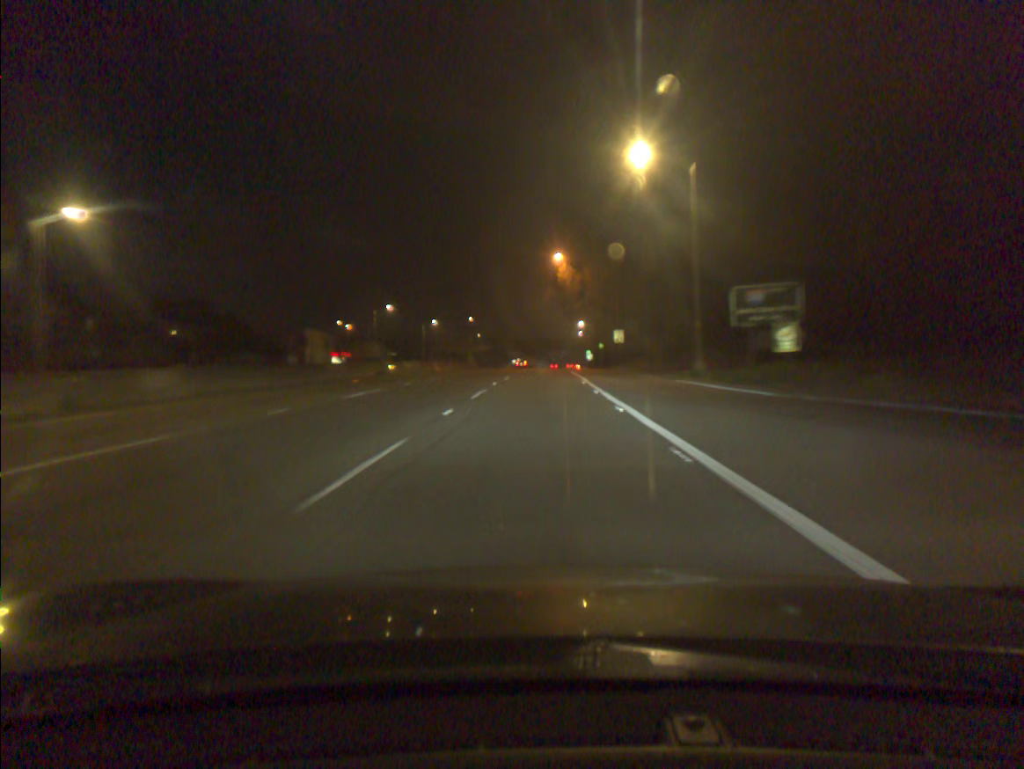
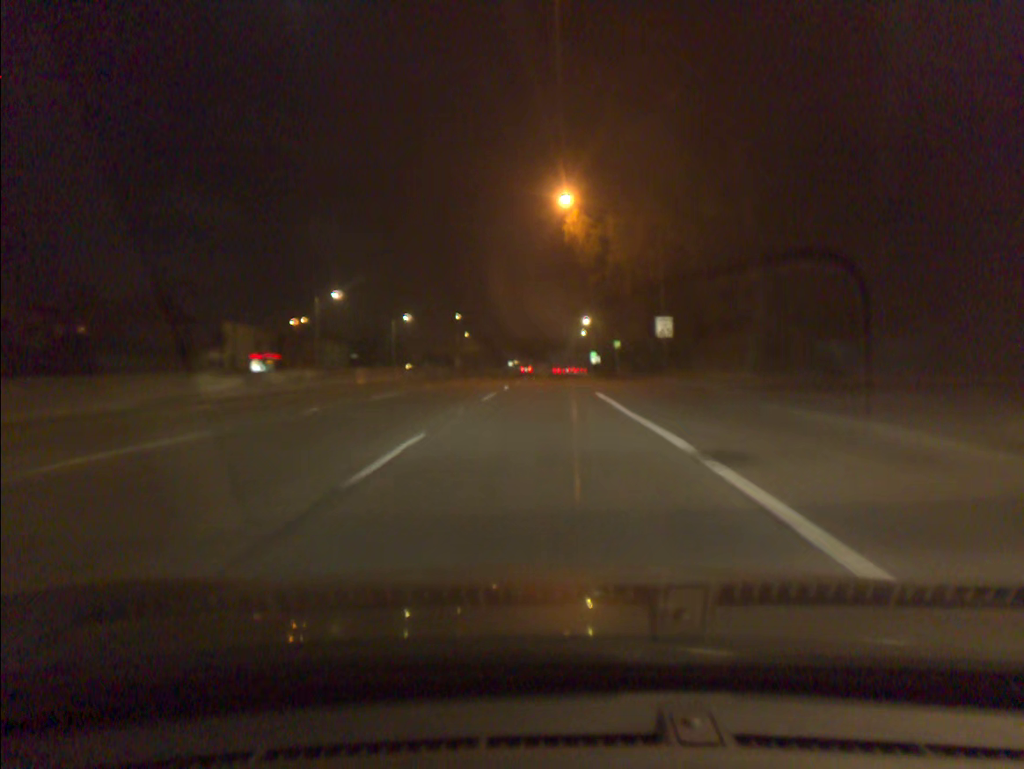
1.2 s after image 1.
(0.0, +28.3) m; 0°
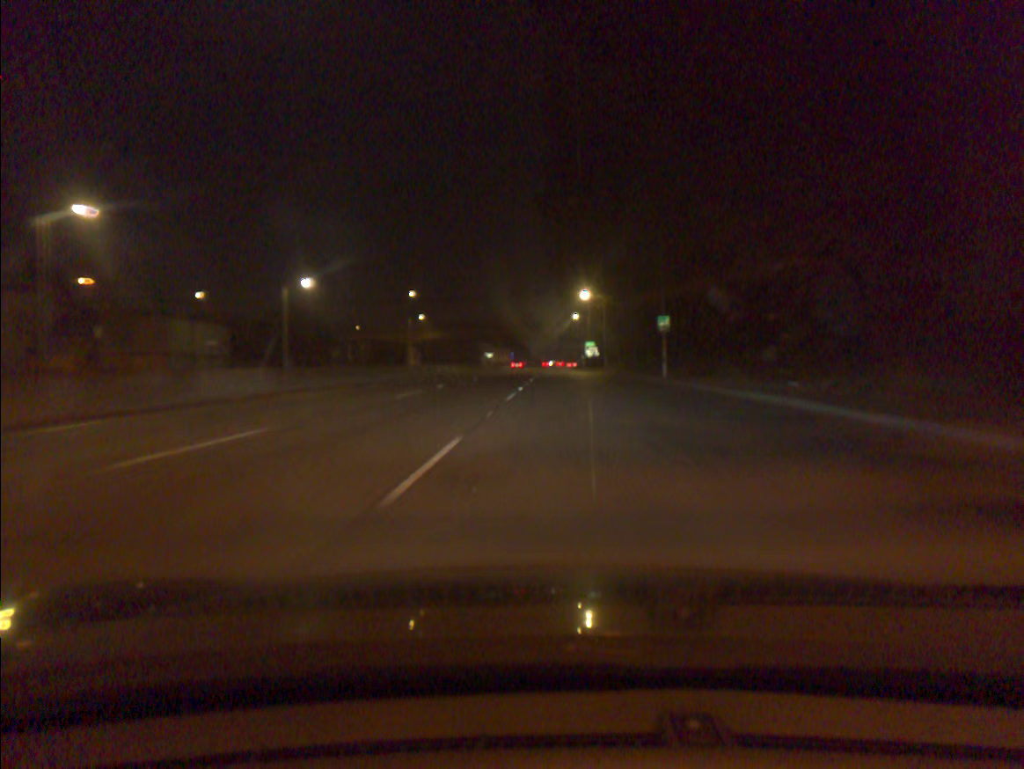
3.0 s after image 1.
(+0.3, +43.7) m; +1°
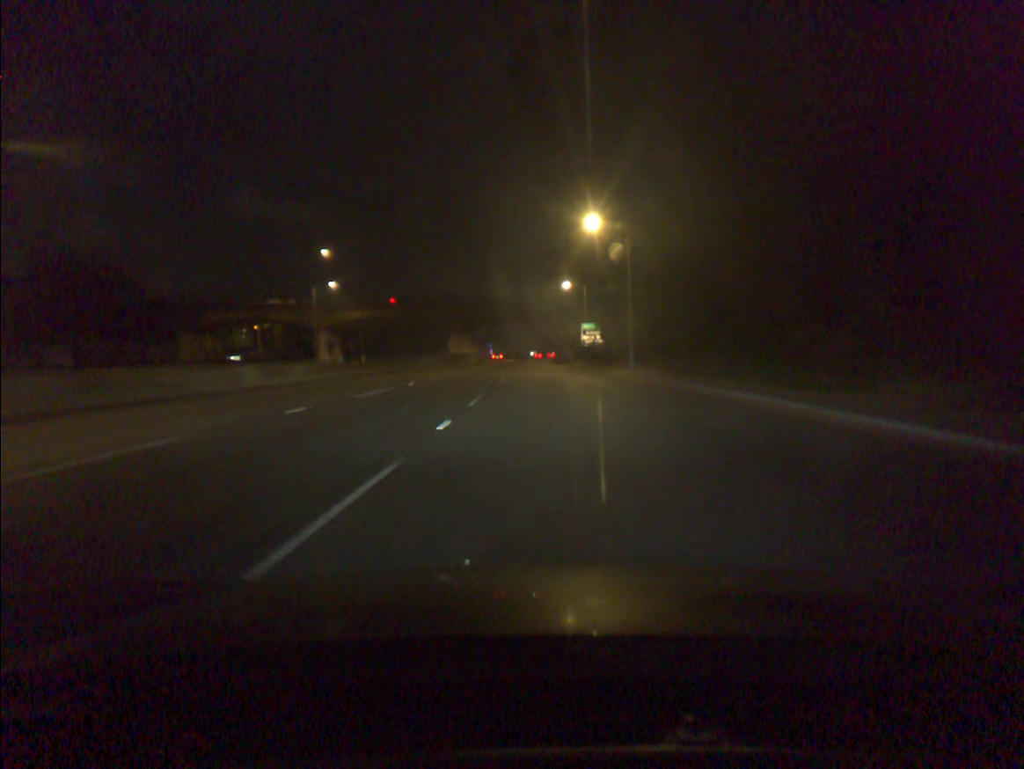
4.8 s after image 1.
(+0.8, +46.0) m; +1°
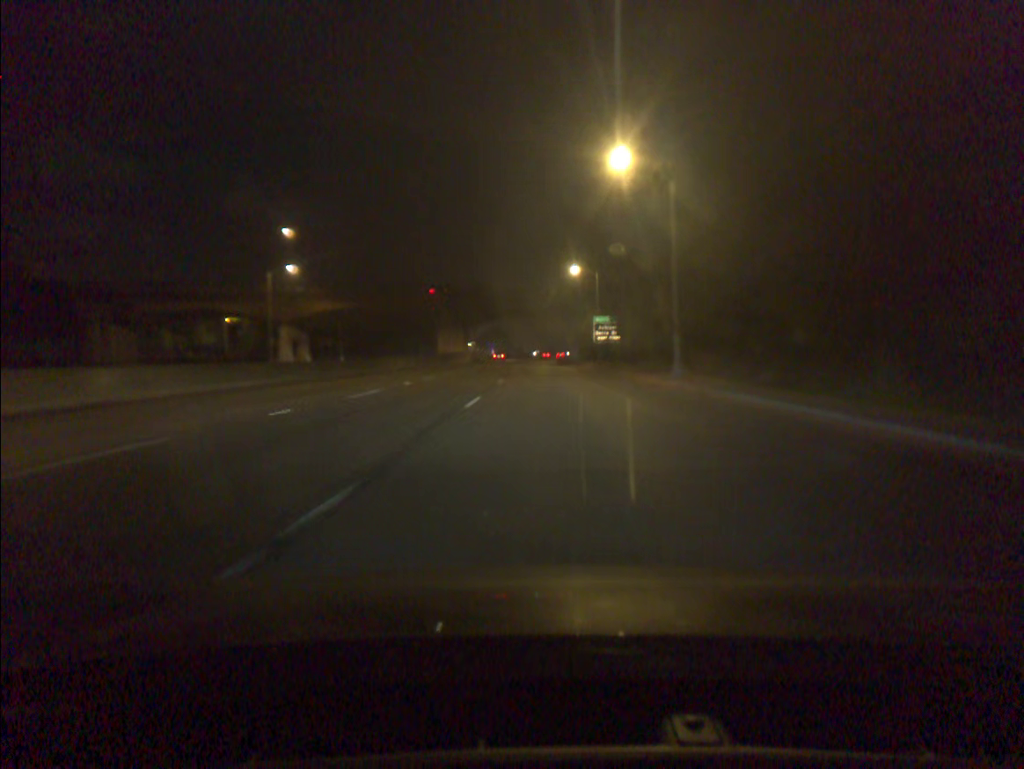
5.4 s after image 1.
(0.0, +15.8) m; 0°
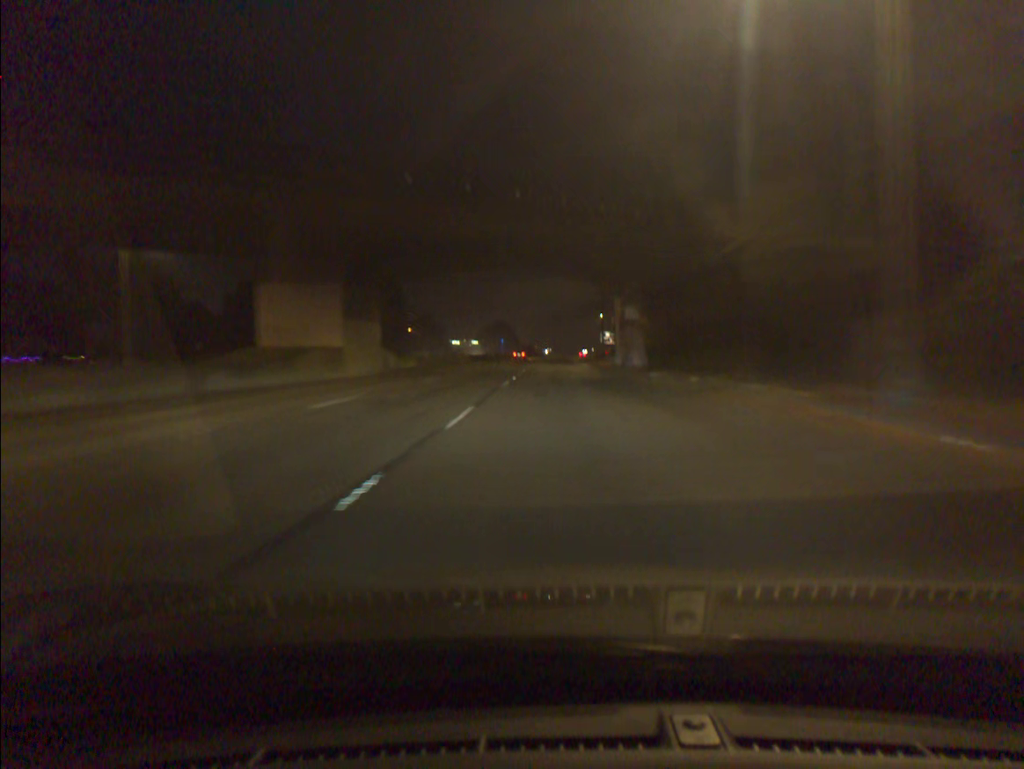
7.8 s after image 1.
(-0.5, +63.8) m; -1°
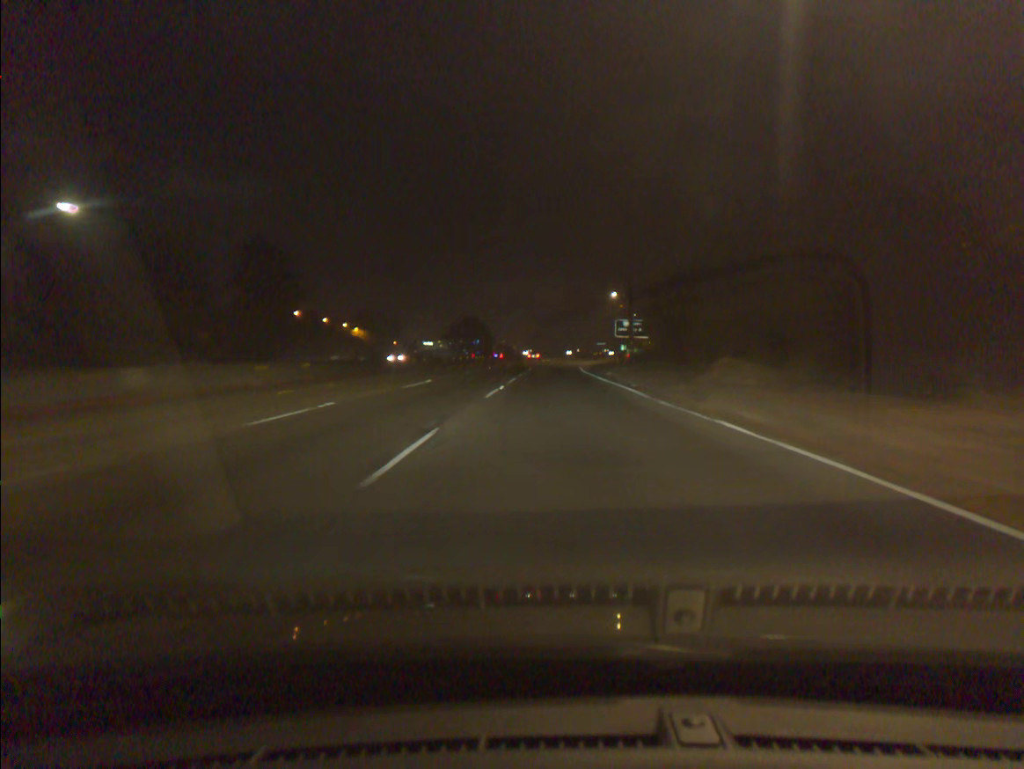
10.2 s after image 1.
(+0.2, +62.1) m; +1°
